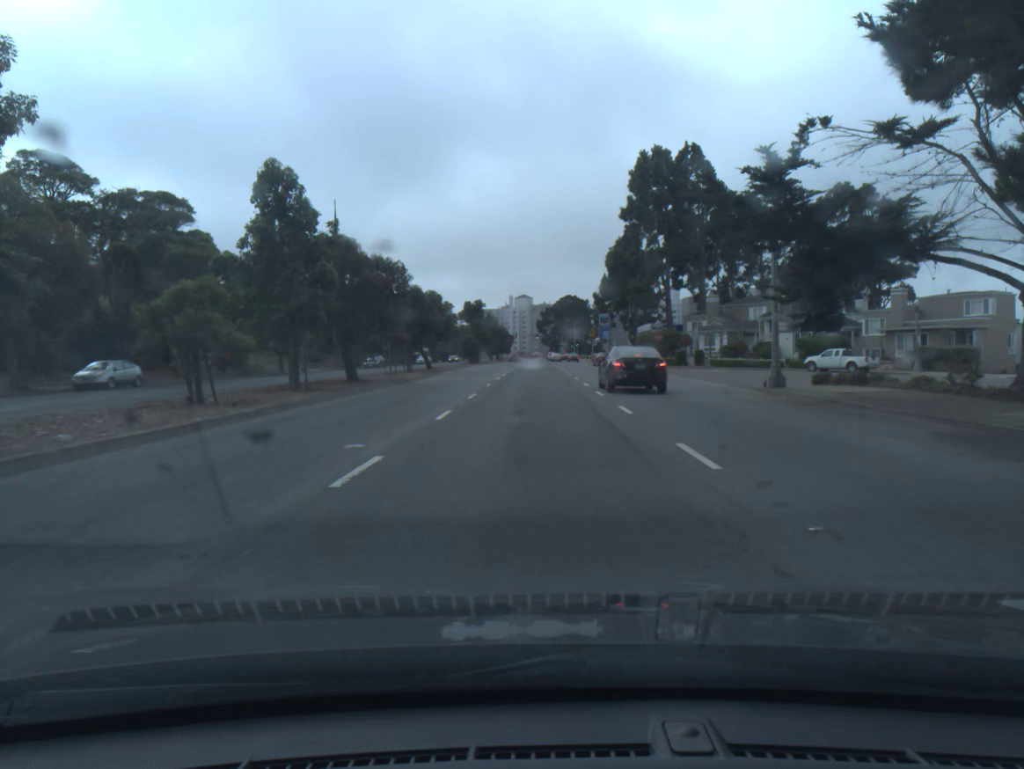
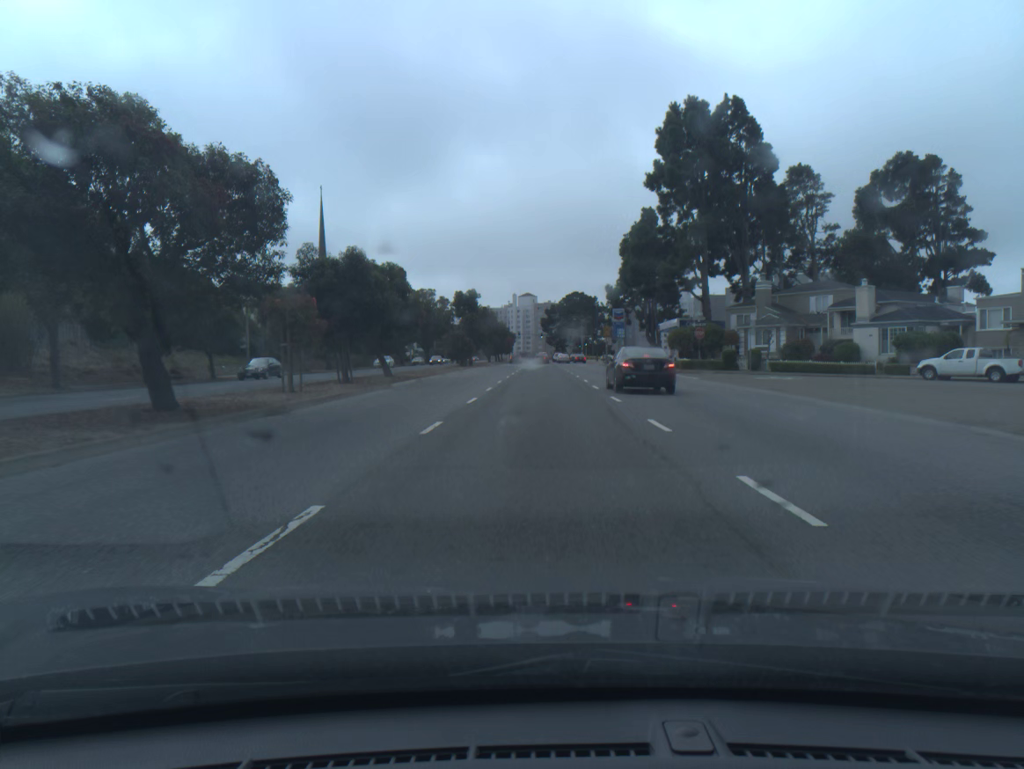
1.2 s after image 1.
(0.0, +17.1) m; 0°
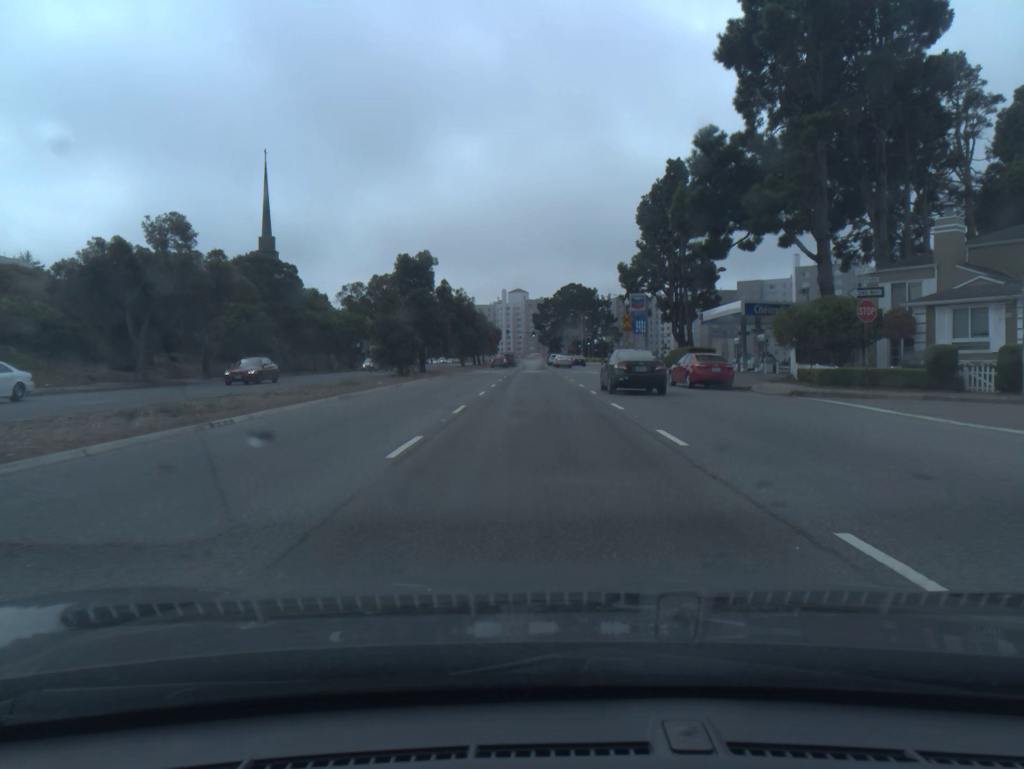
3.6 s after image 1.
(+0.1, +30.8) m; +1°
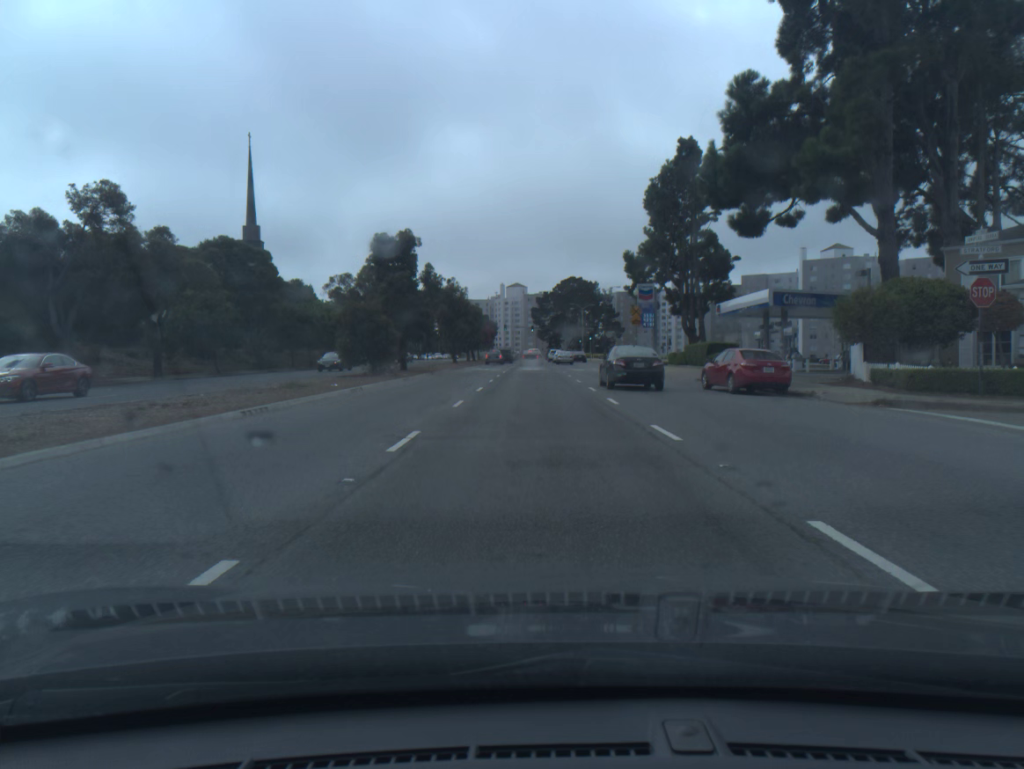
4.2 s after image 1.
(0.0, +7.2) m; 0°
